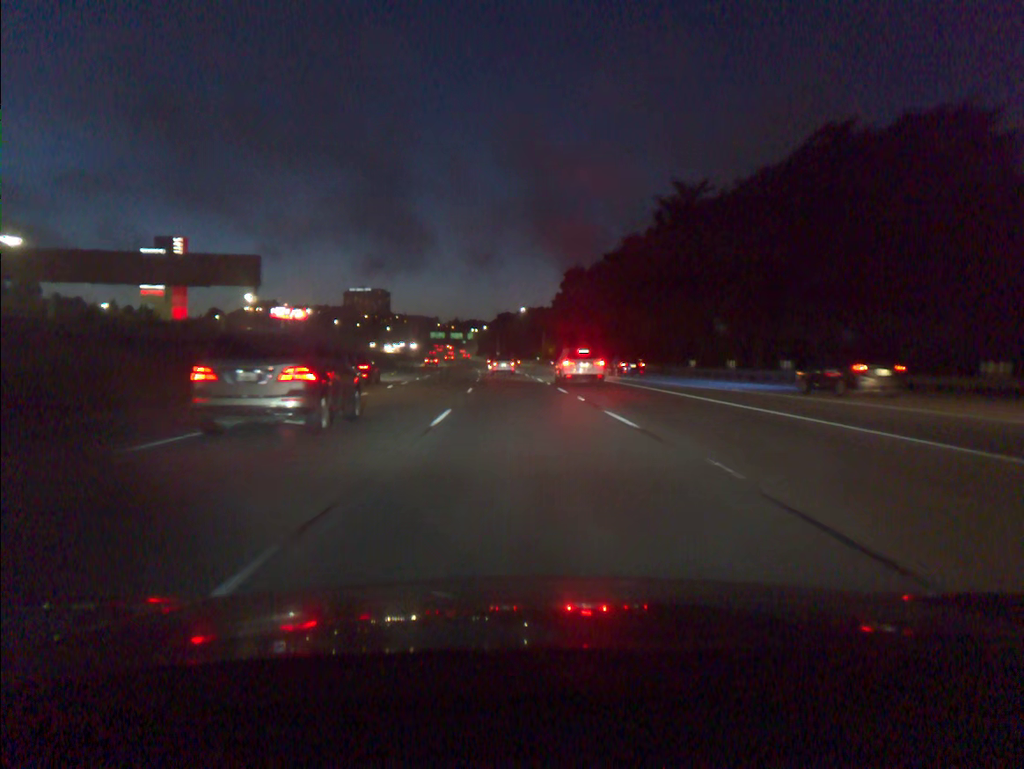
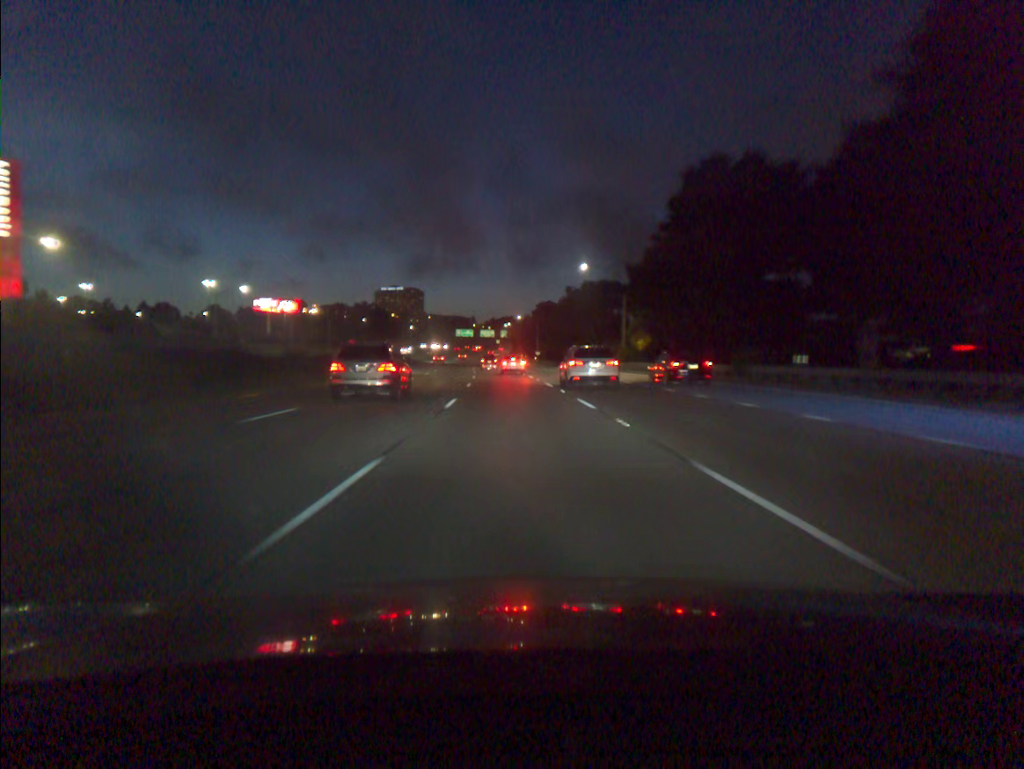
(-1.7, +67.8) m; -3°
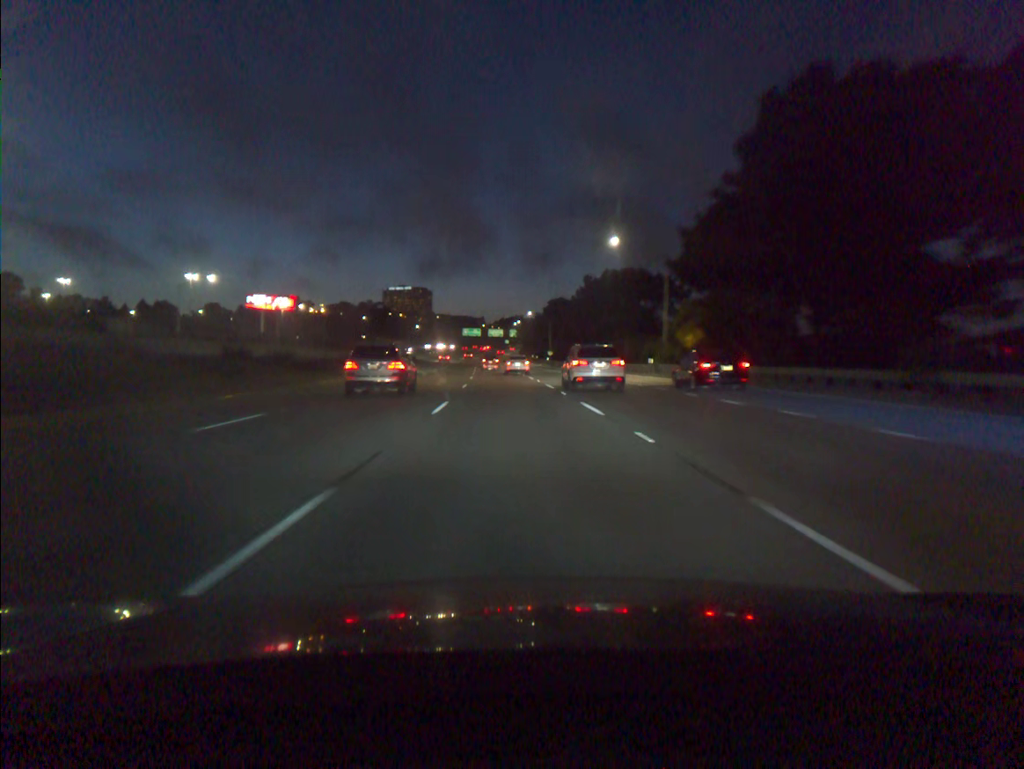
(-0.1, +16.9) m; -1°
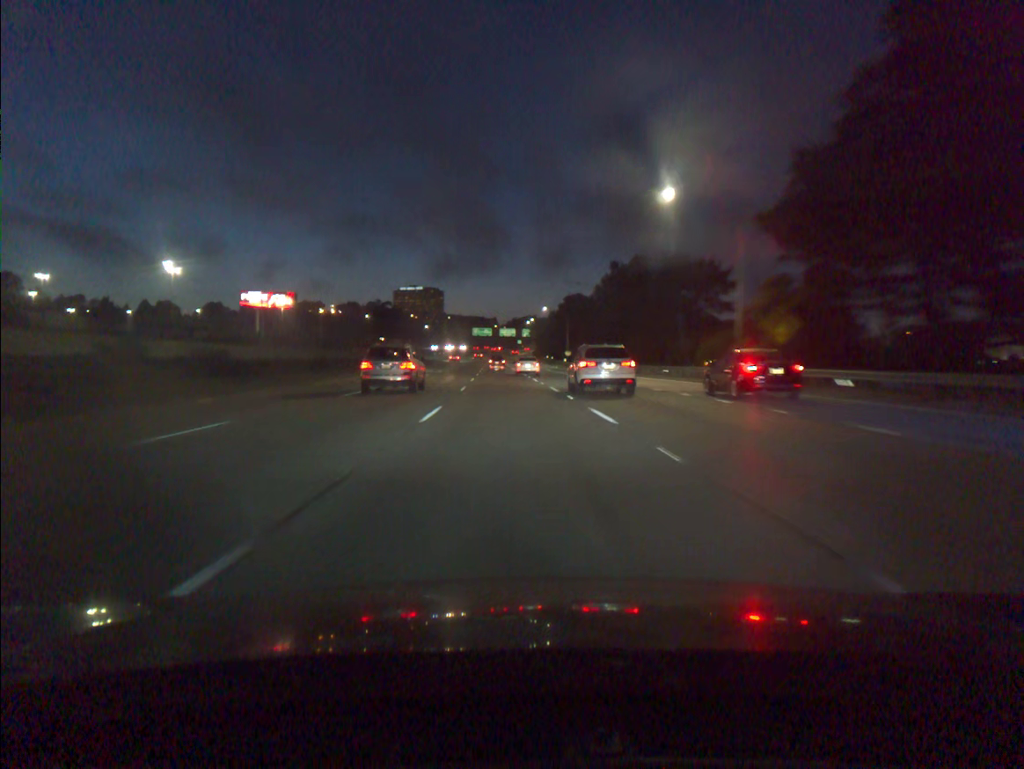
(-0.1, +16.8) m; -1°
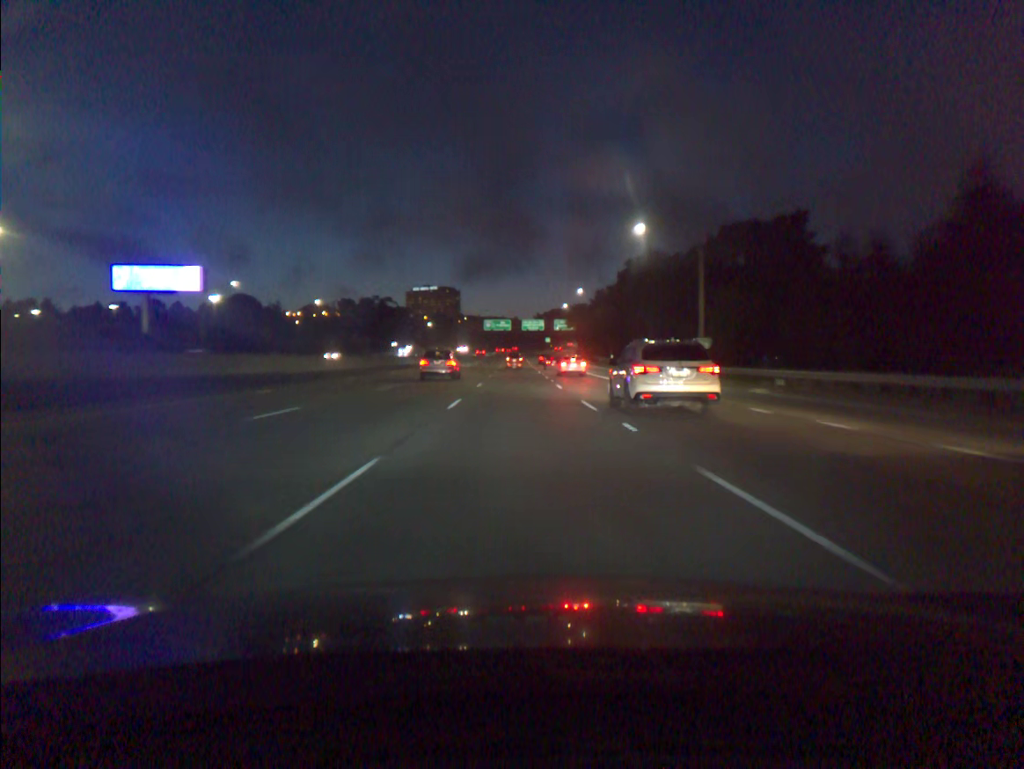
(-2.2, +83.2) m; -2°
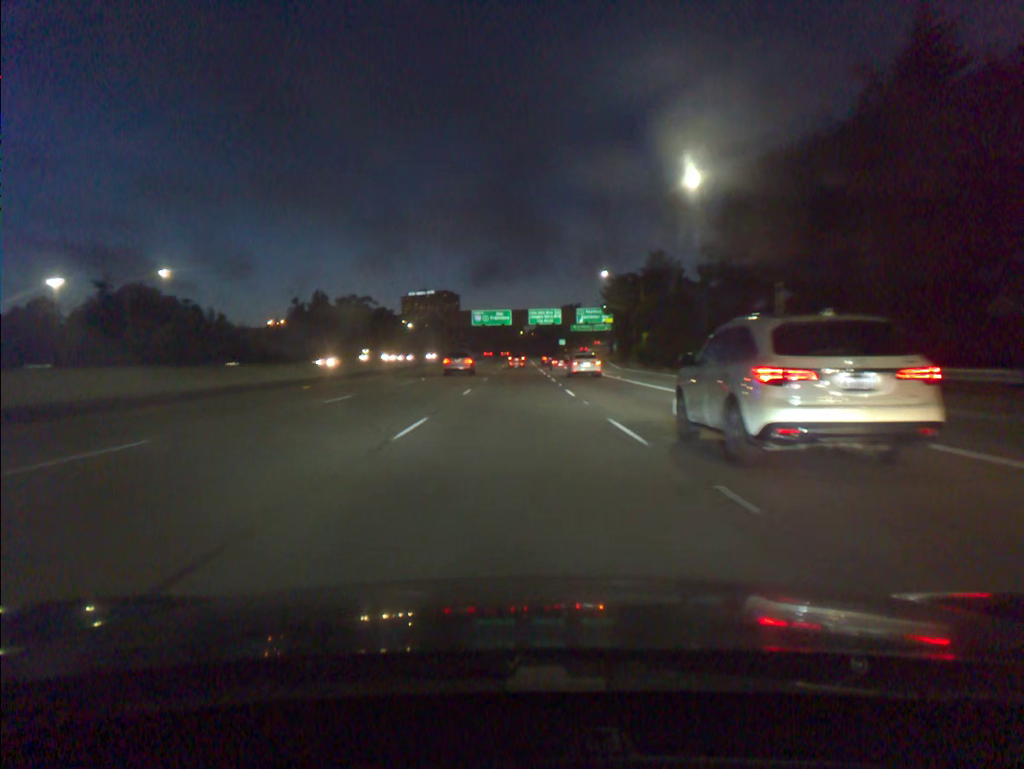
(-0.1, +66.5) m; 0°
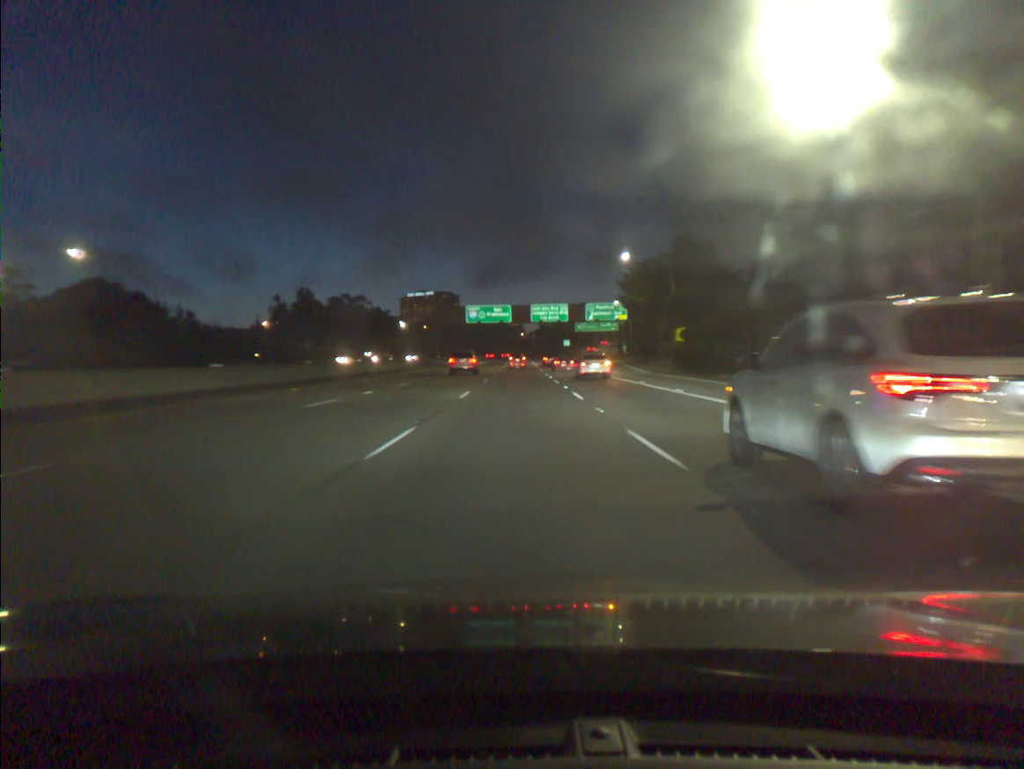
(0.0, +16.7) m; 0°
